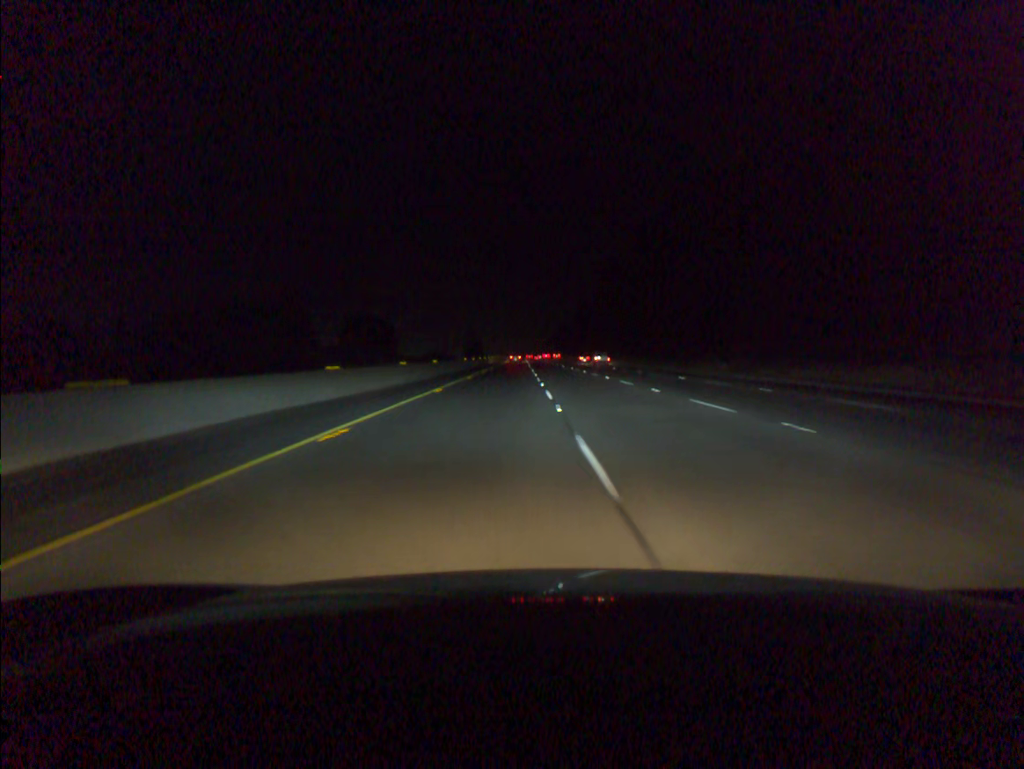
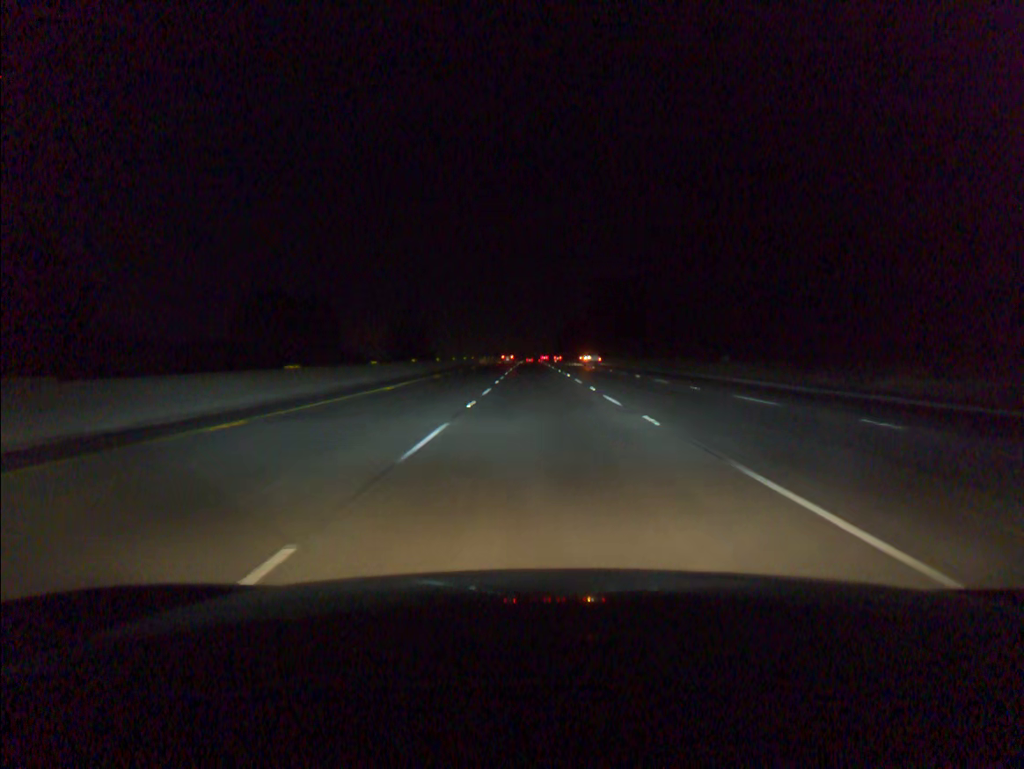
(+0.1, +100.4) m; 0°
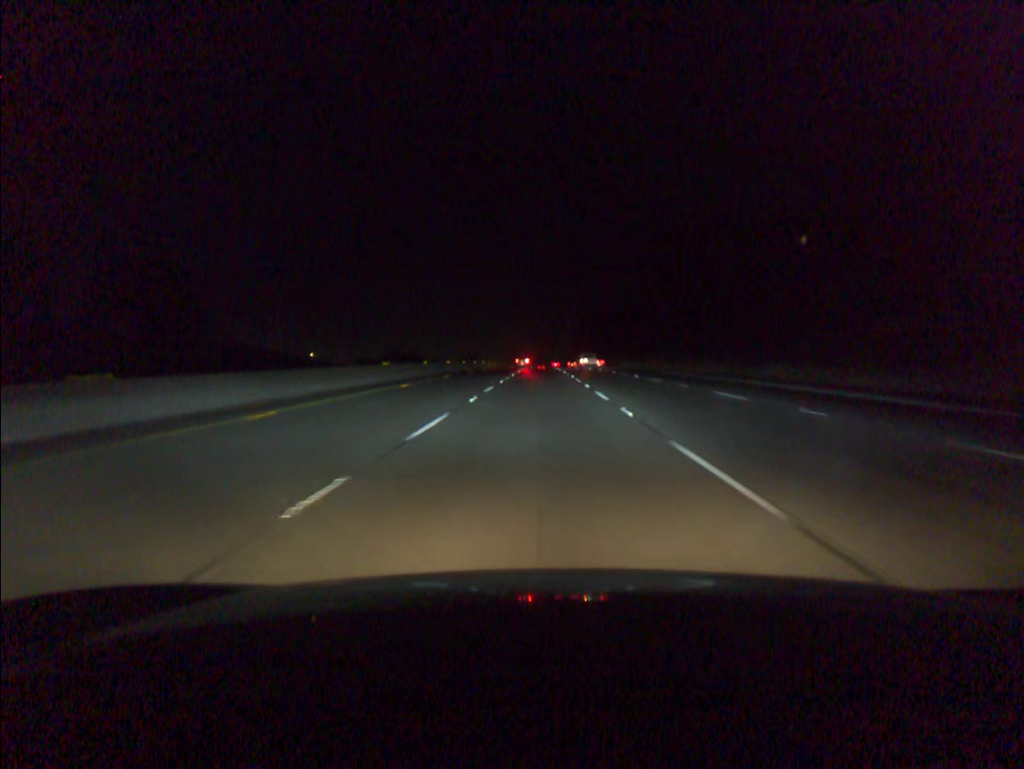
(-1.0, +100.0) m; -1°
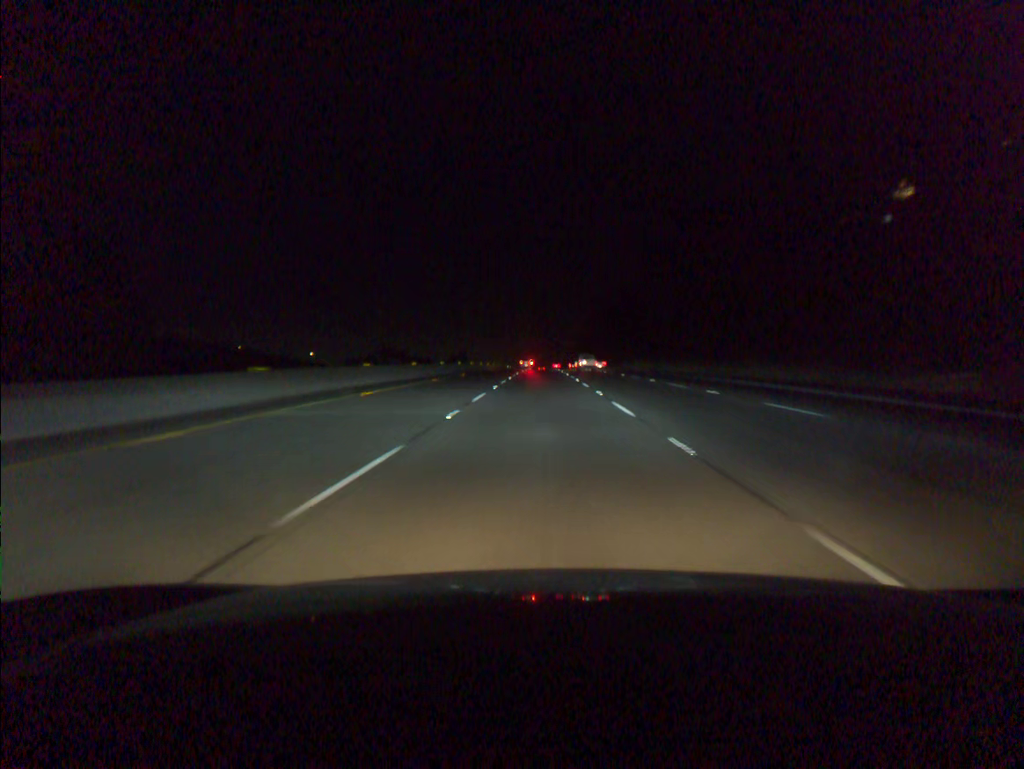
(0.0, +20.0) m; 0°
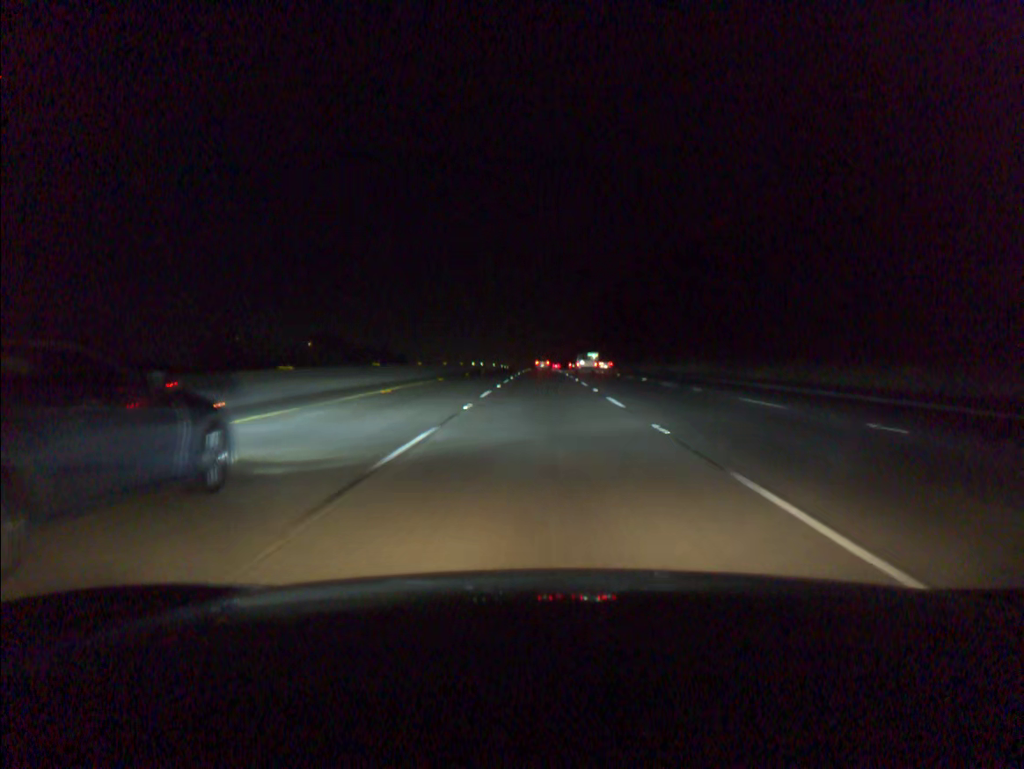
(+0.1, +99.7) m; 0°
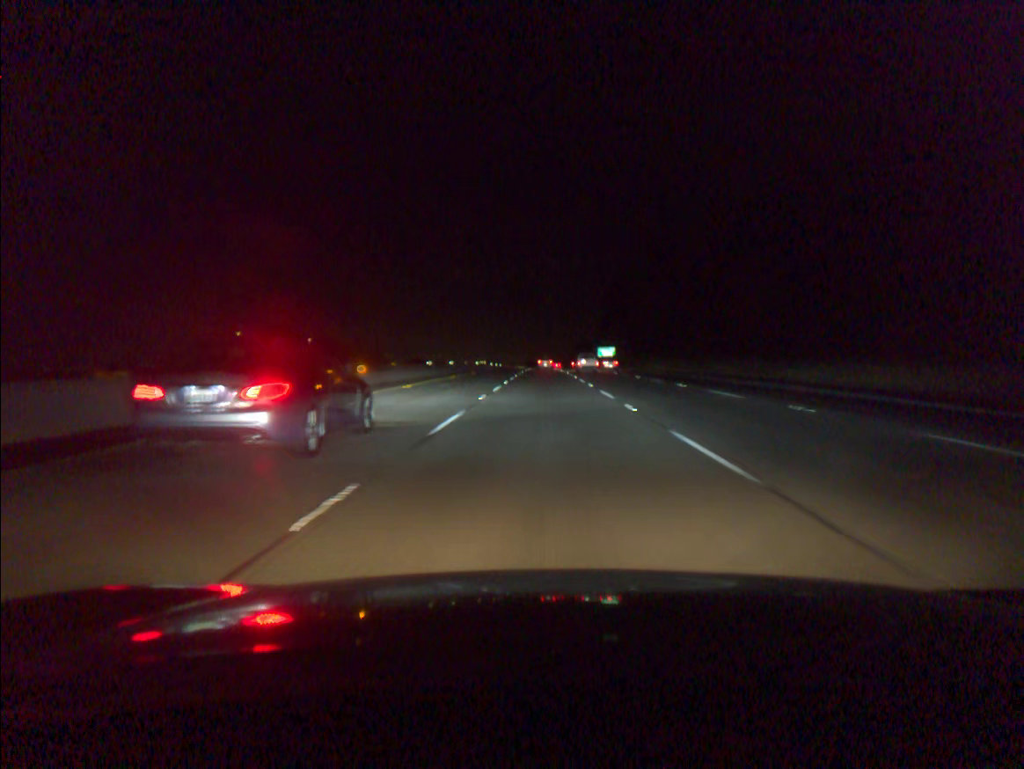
(0.0, +40.0) m; 0°
